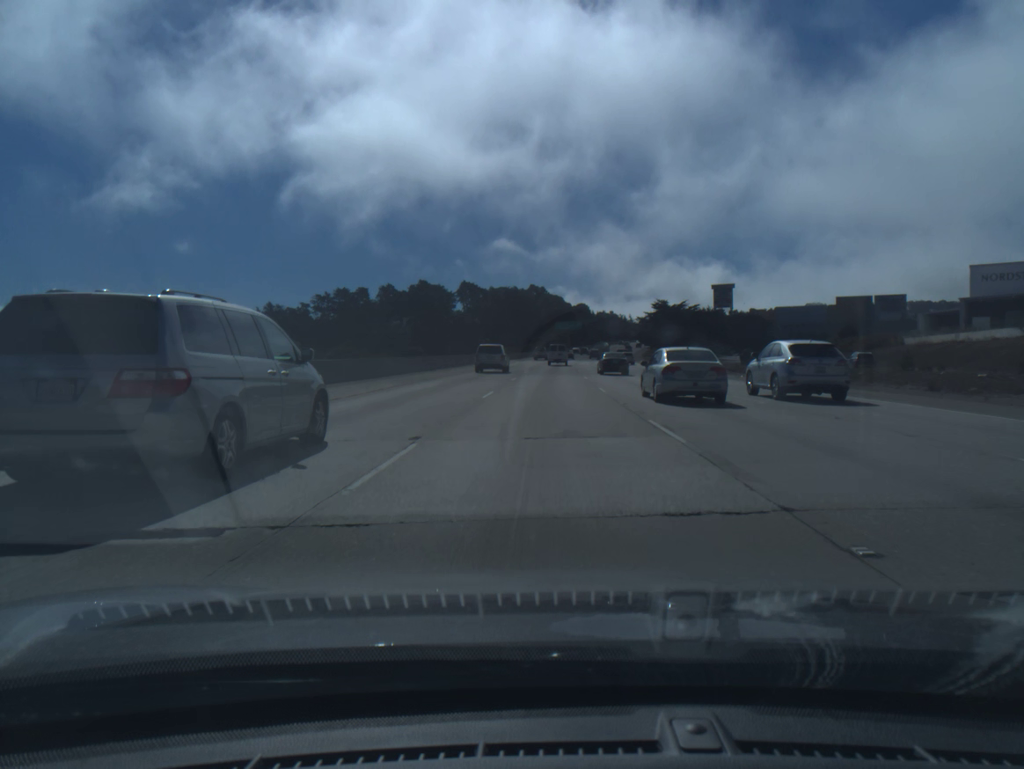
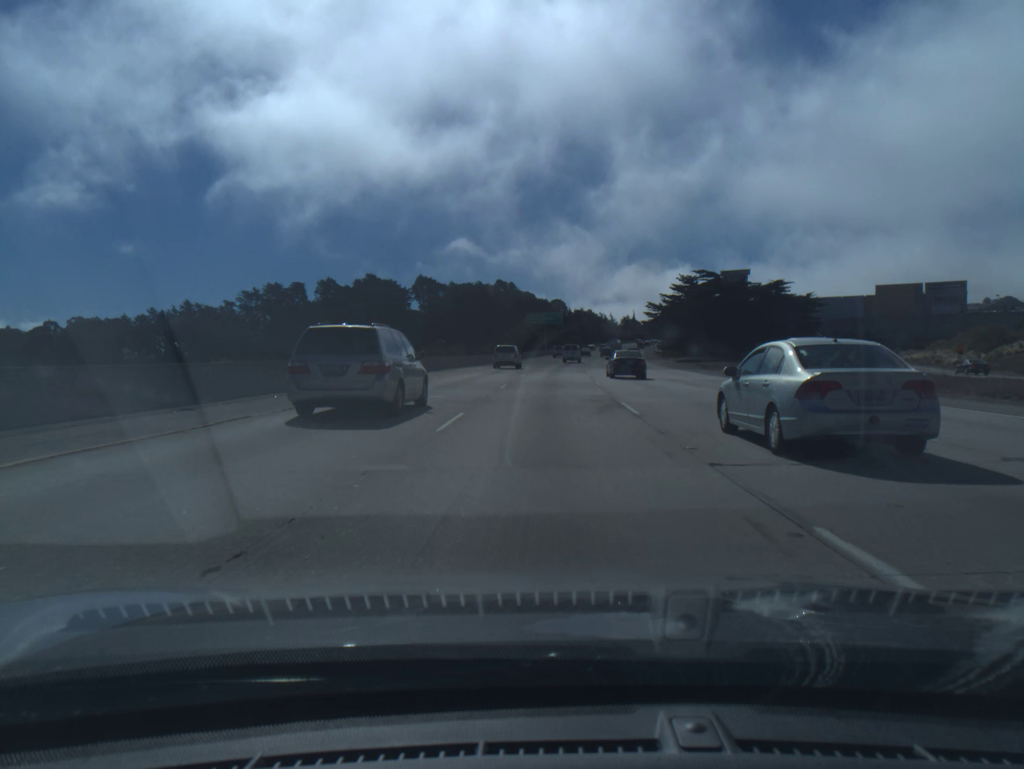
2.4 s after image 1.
(+1.0, +67.6) m; +2°
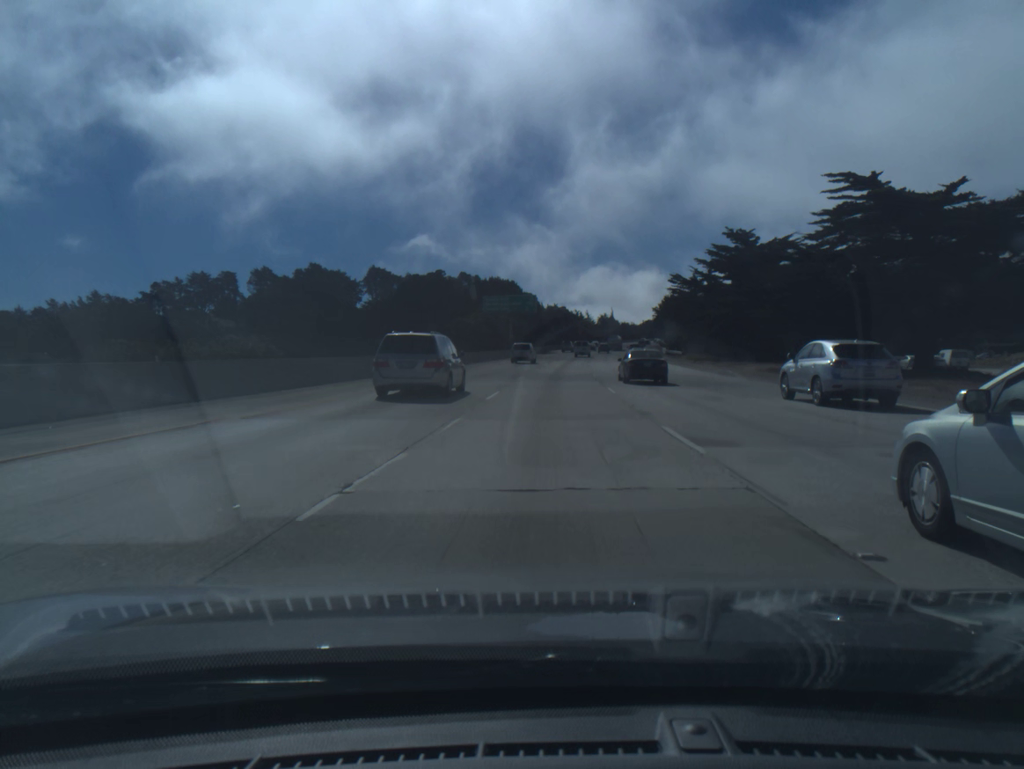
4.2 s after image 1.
(+1.0, +50.8) m; +2°
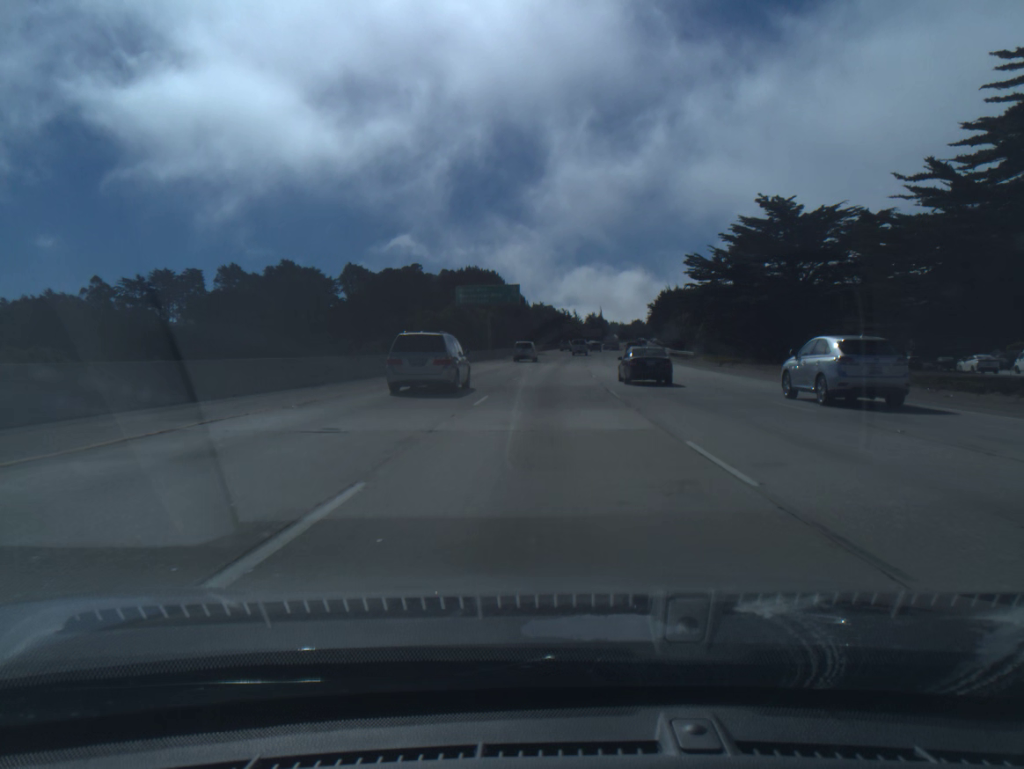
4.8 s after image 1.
(+0.1, +16.9) m; +1°
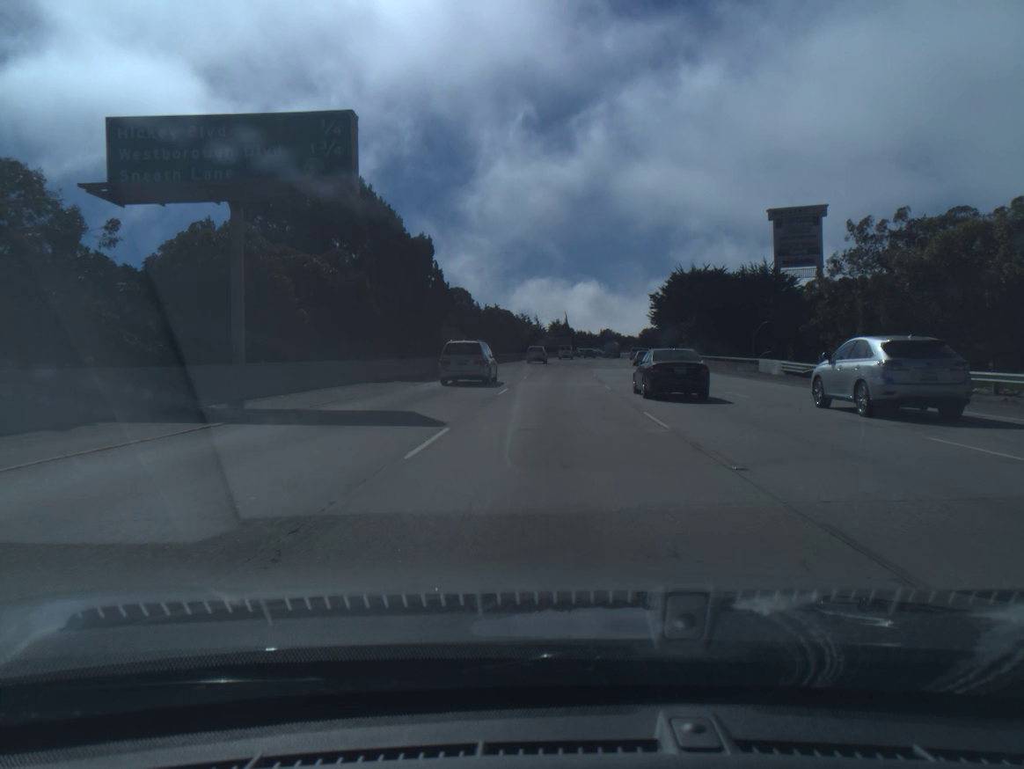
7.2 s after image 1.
(+1.8, +67.4) m; +3°
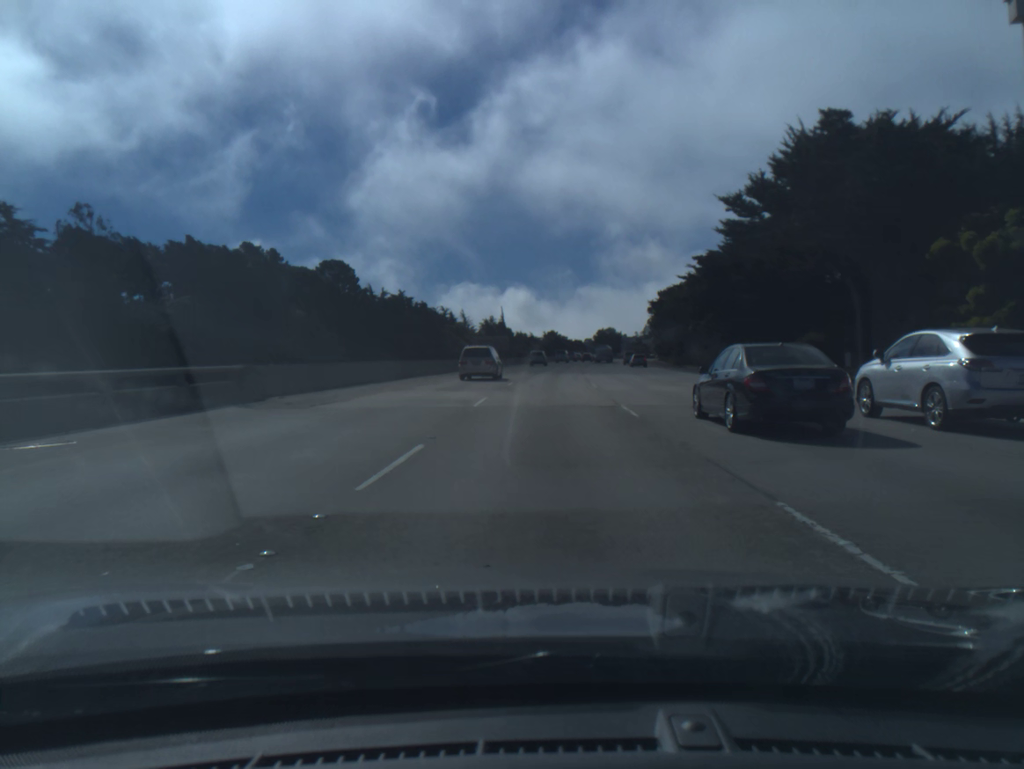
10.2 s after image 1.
(+3.3, +83.9) m; +5°
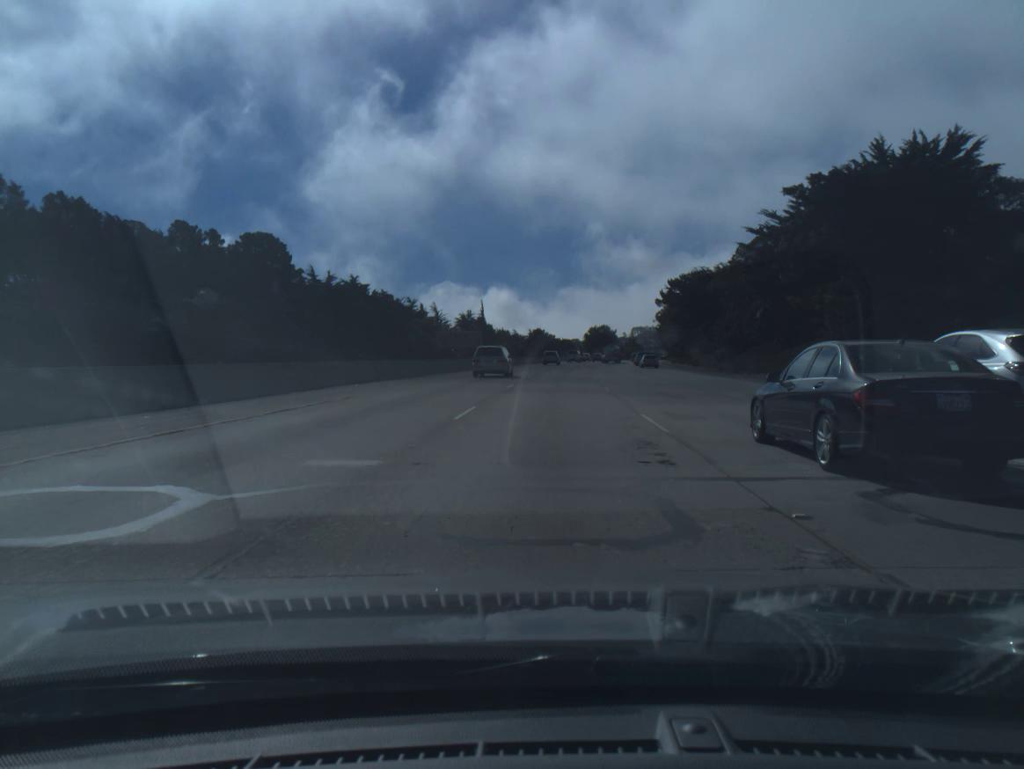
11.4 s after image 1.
(+0.3, +33.7) m; +1°
